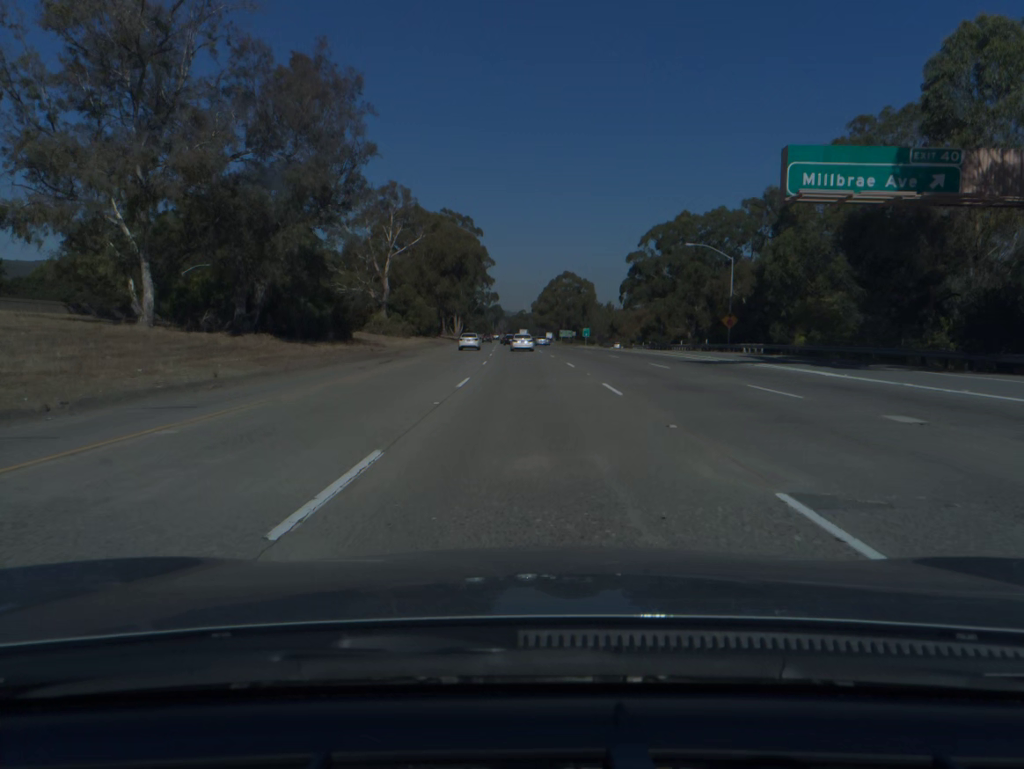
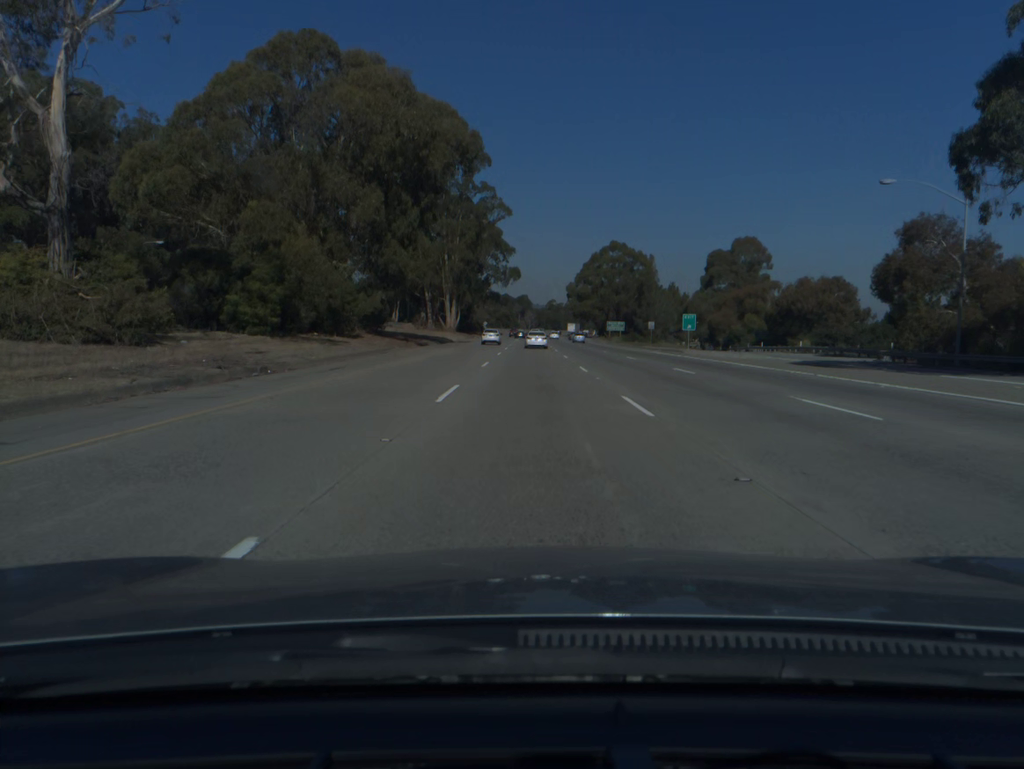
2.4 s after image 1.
(-1.7, +77.1) m; -2°
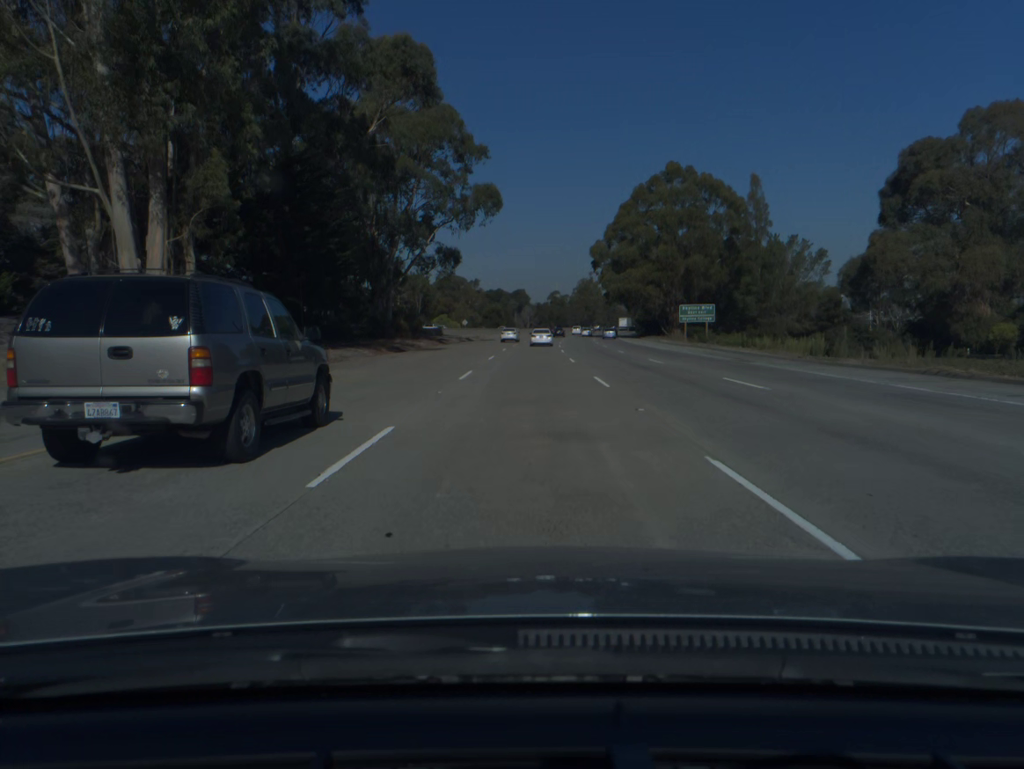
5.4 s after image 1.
(0.0, +96.2) m; 0°
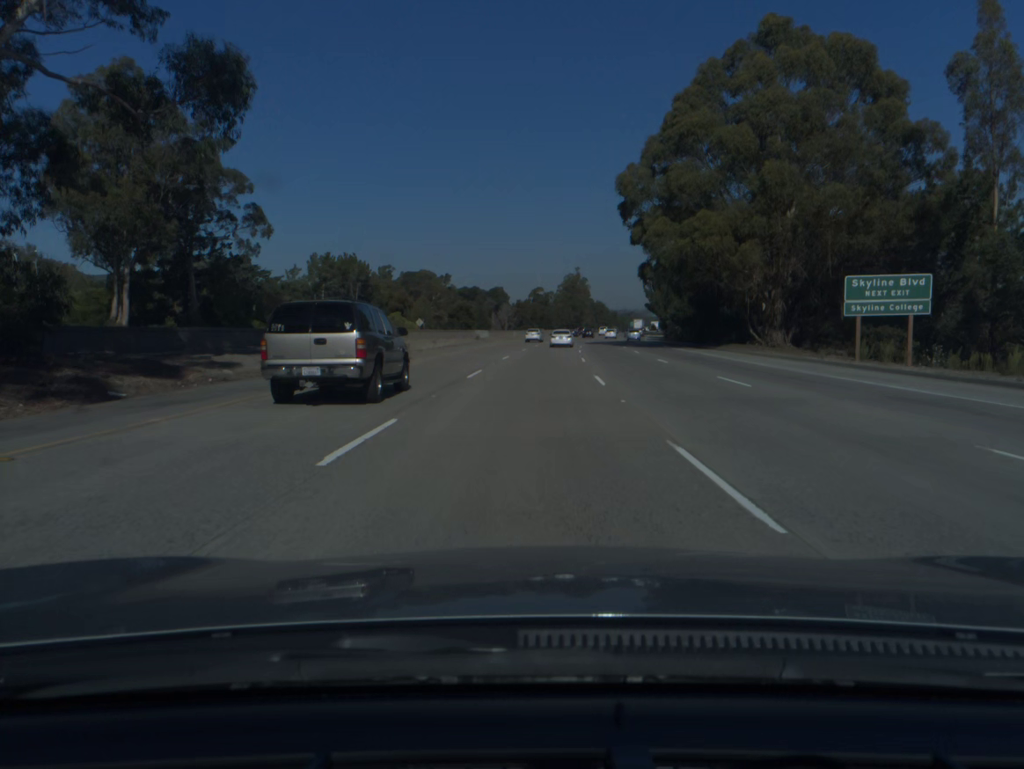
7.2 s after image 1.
(+0.4, +57.5) m; +1°
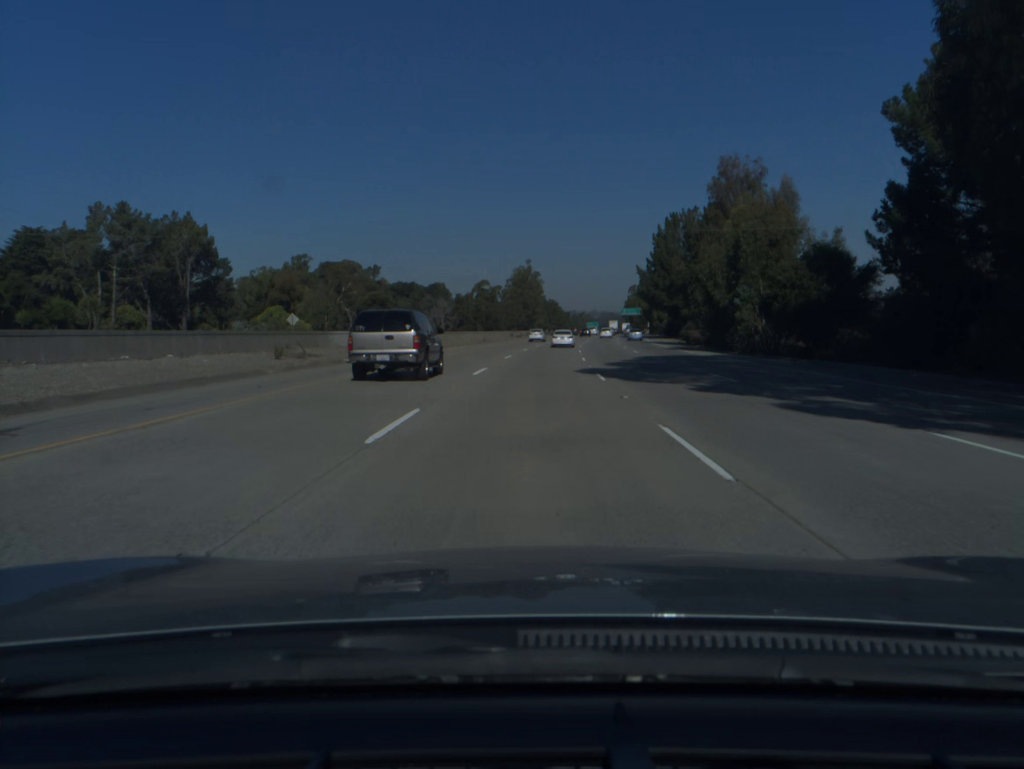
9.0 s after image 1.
(+1.7, +57.2) m; +4°
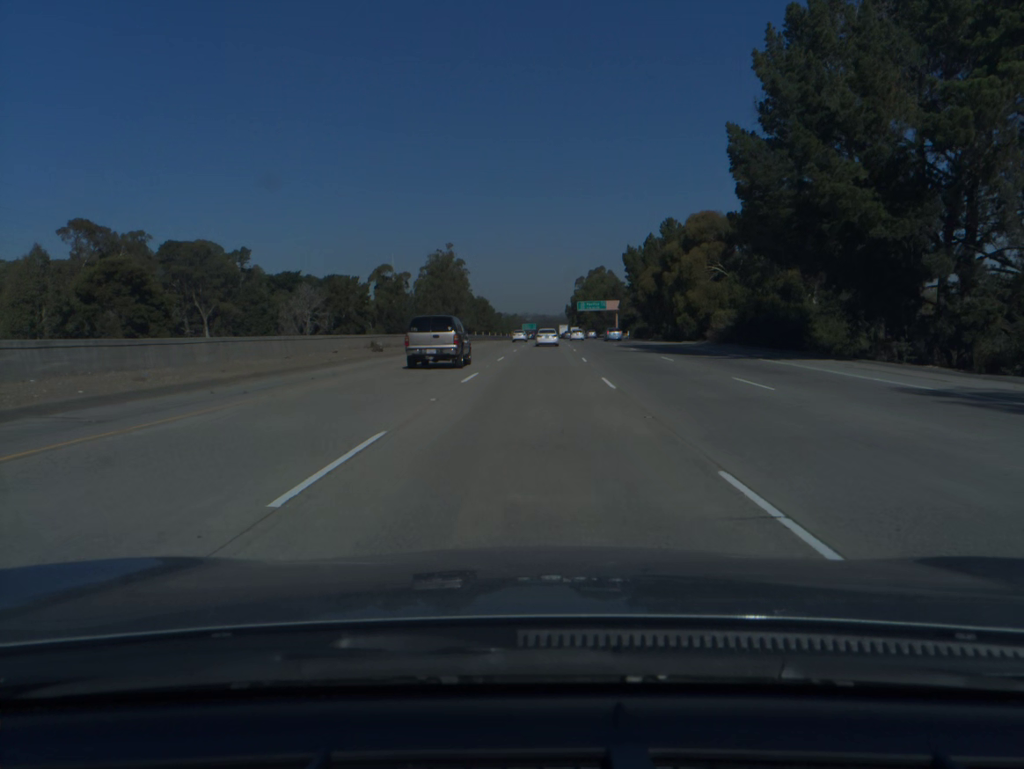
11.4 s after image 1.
(+3.2, +76.3) m; +5°
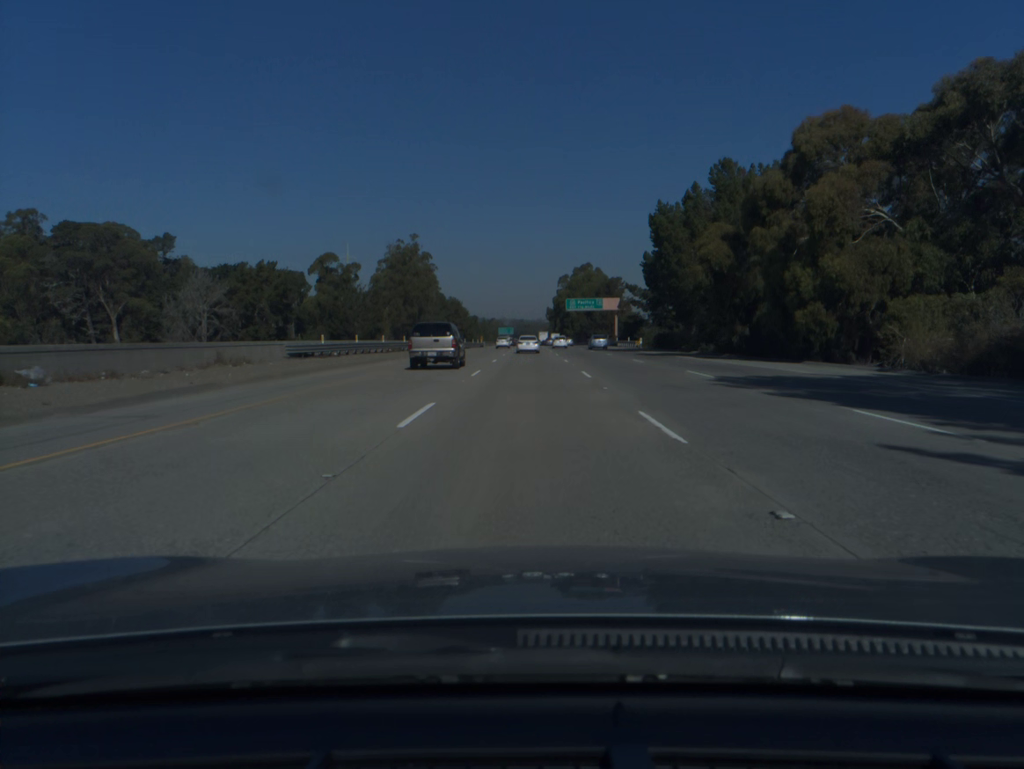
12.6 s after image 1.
(+0.6, +38.3) m; +2°
